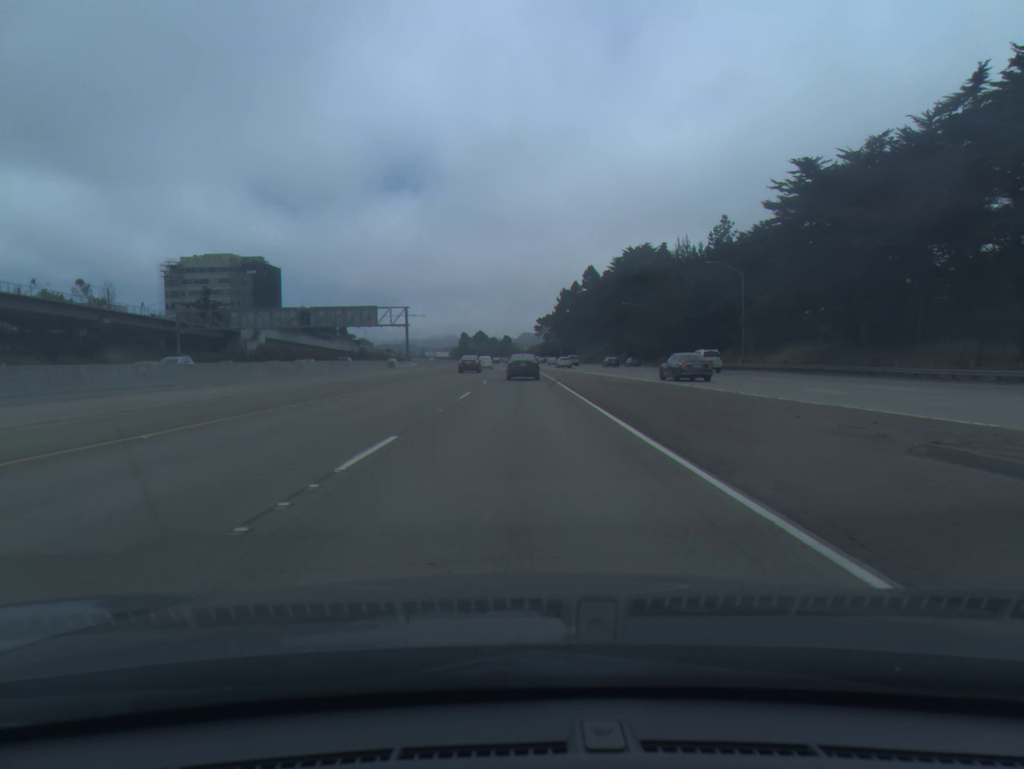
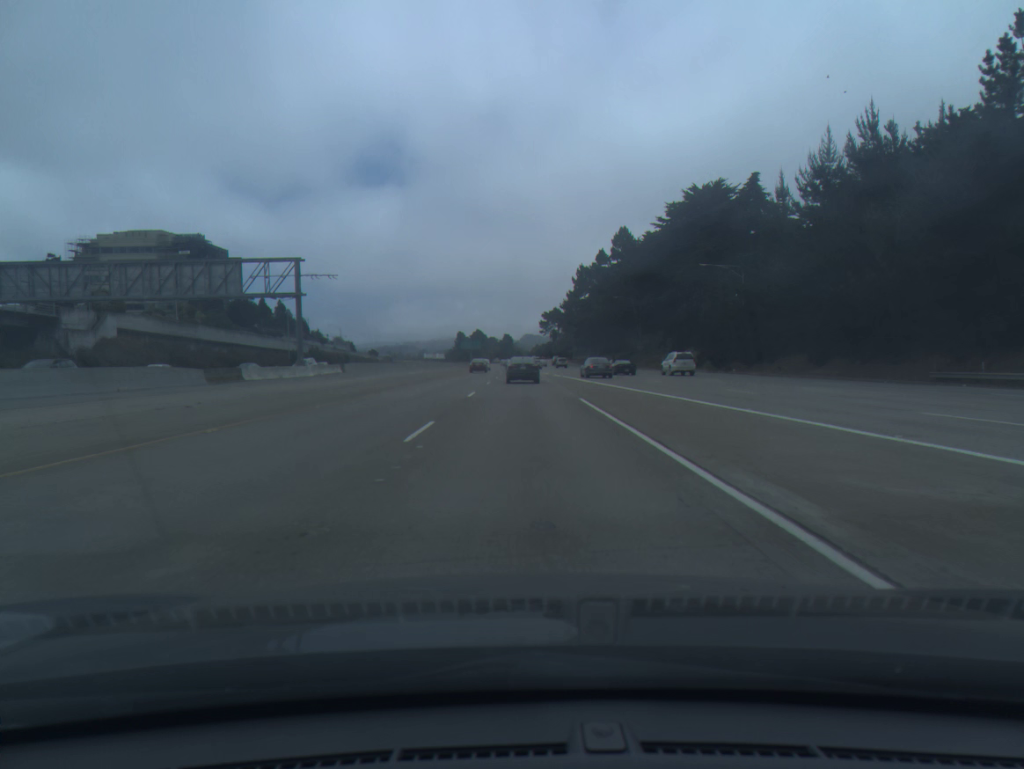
(0.0, +56.7) m; 0°
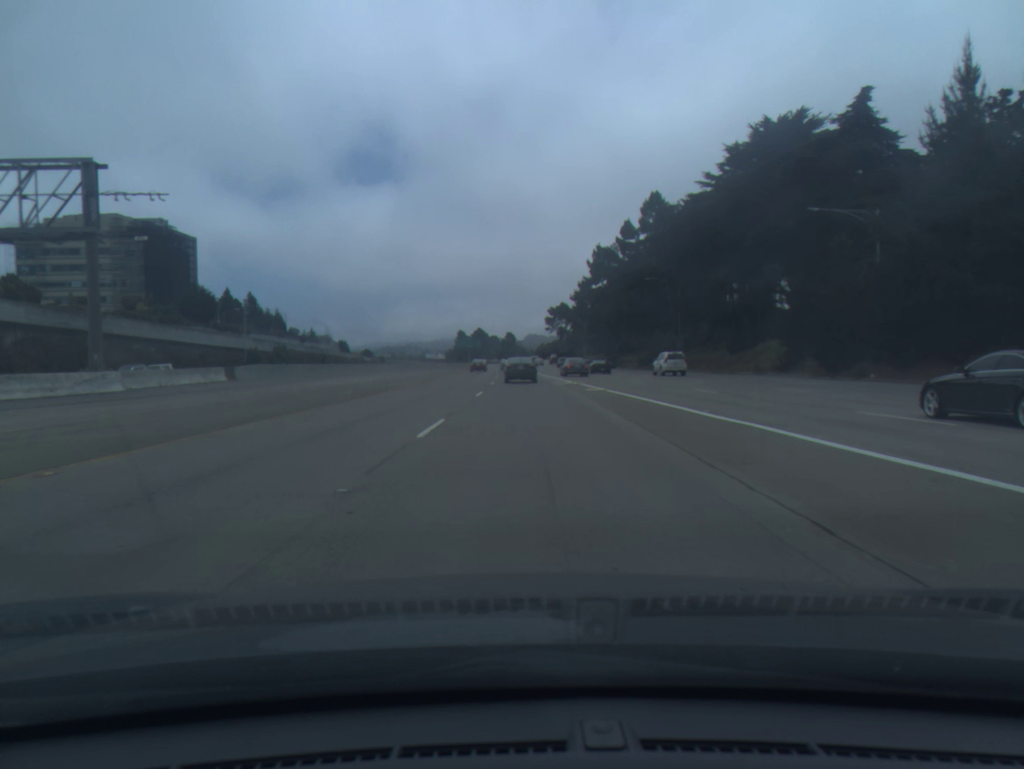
(-0.1, +28.8) m; 0°
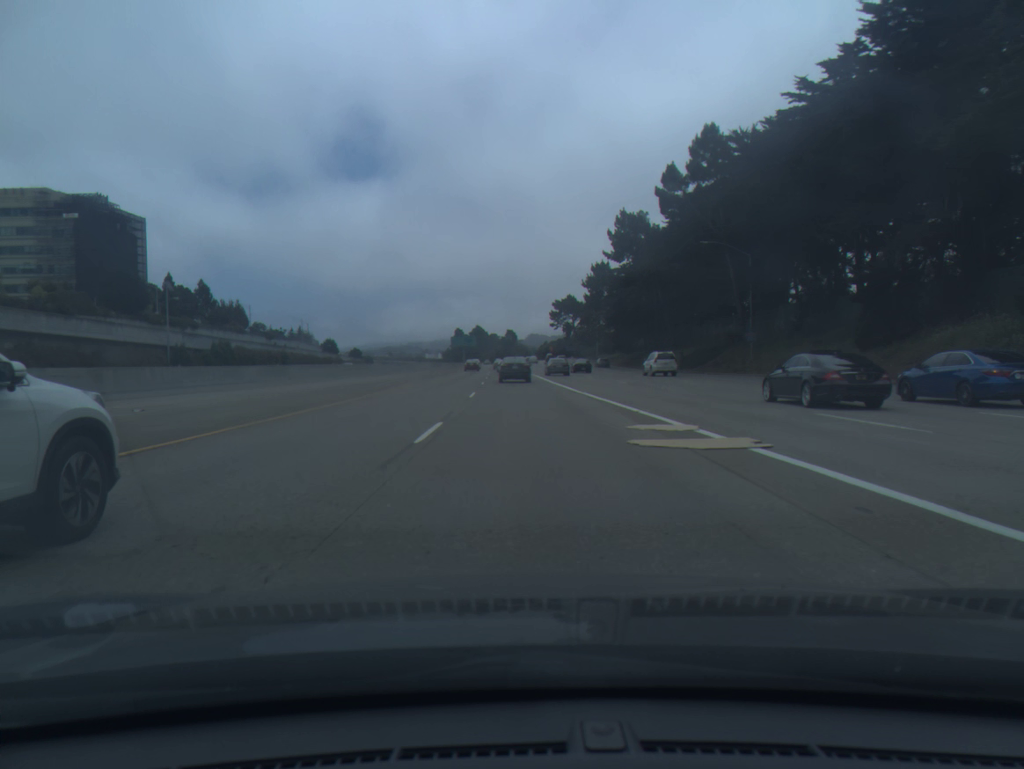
(0.0, +29.8) m; 0°
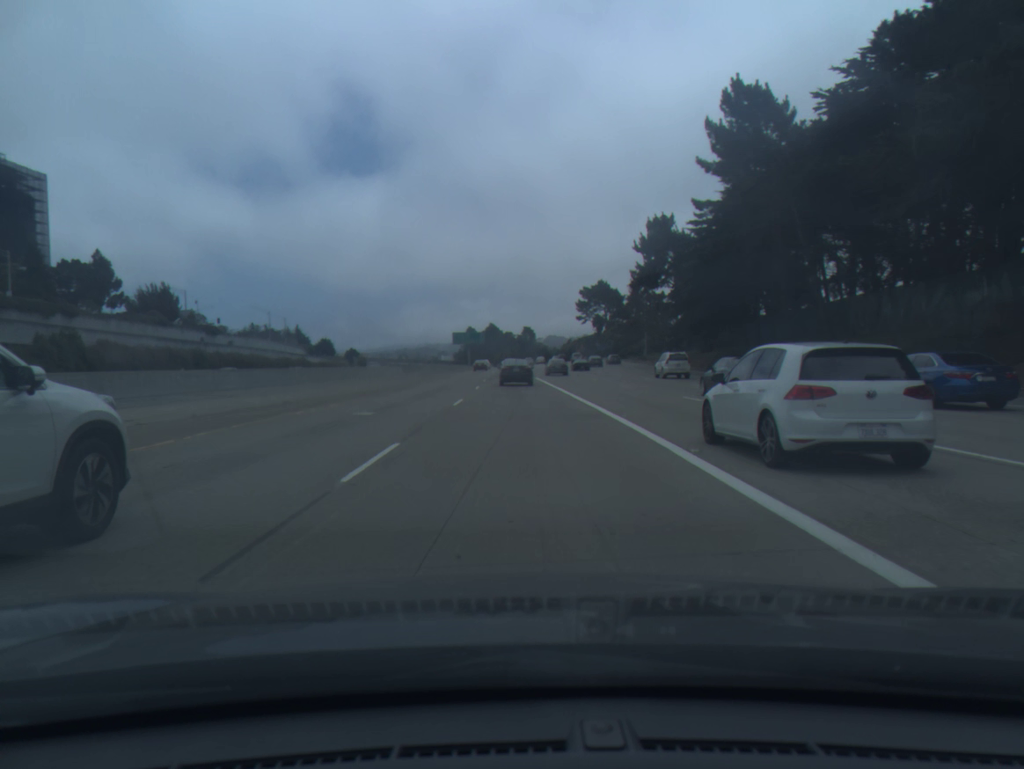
(-0.4, +47.4) m; -1°
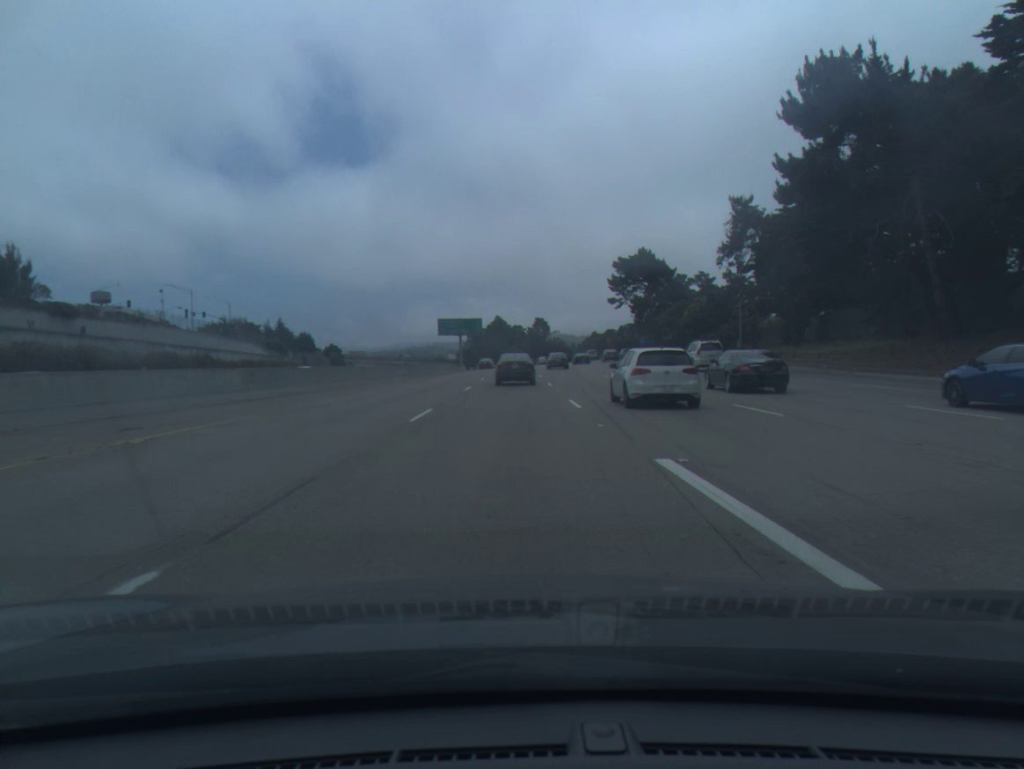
(-0.4, +50.9) m; -1°
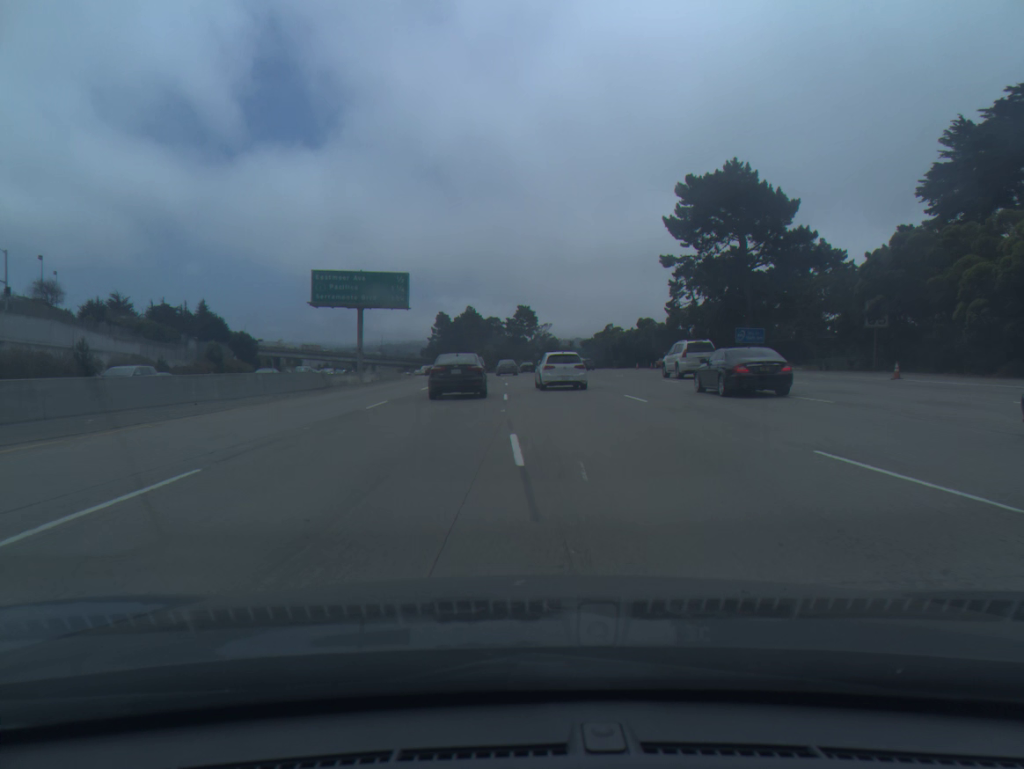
(+0.8, +69.0) m; +2°
